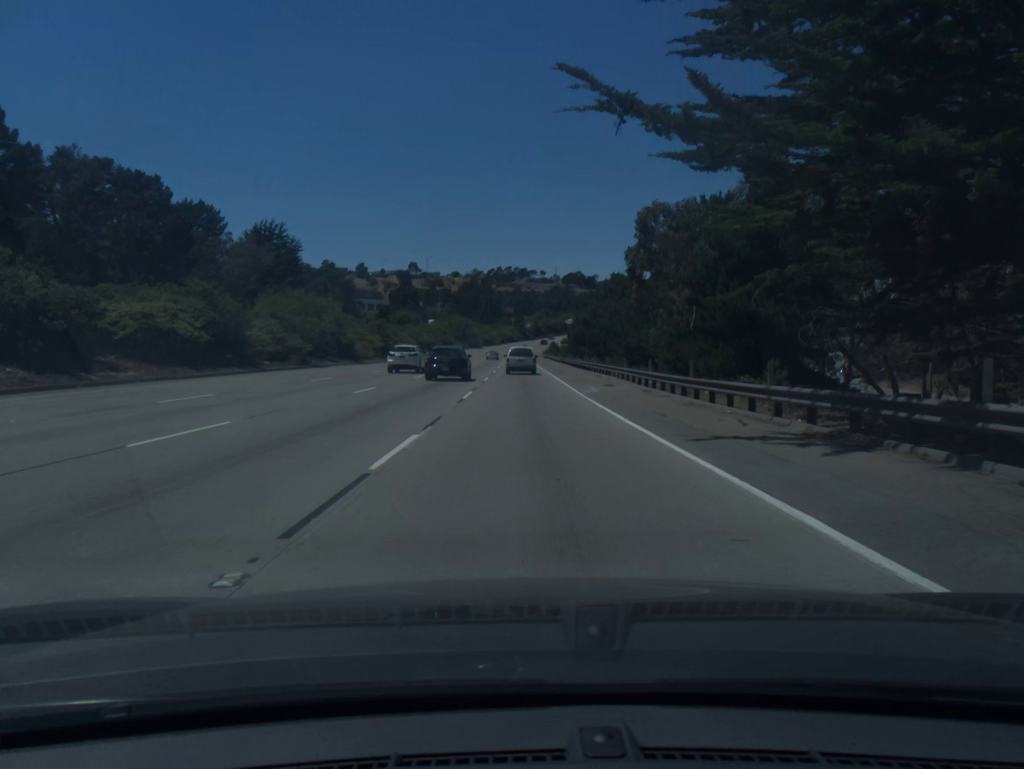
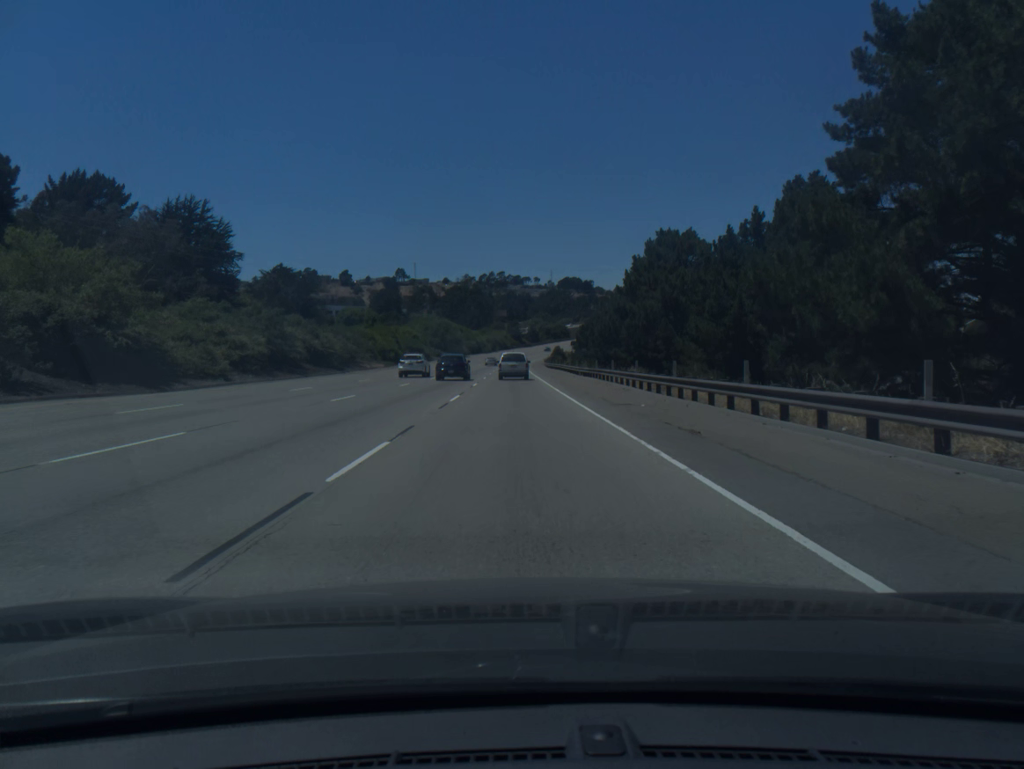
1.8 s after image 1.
(+0.1, +44.8) m; 0°
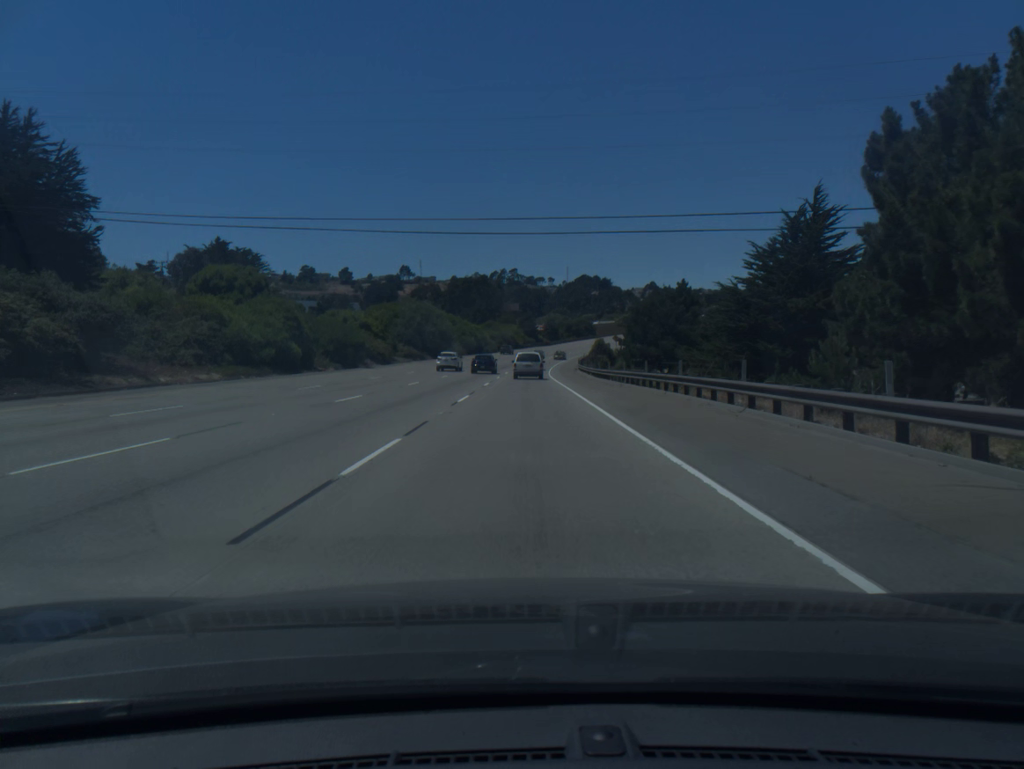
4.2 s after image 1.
(-0.5, +59.4) m; -1°
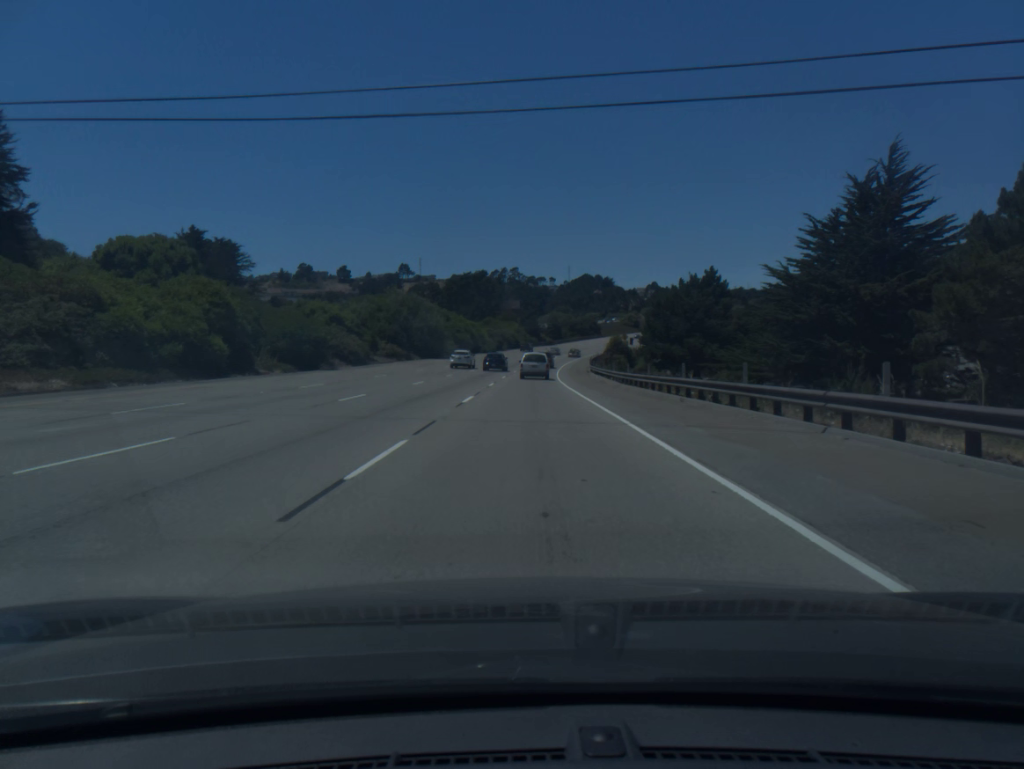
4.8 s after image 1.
(0.0, +14.8) m; 0°
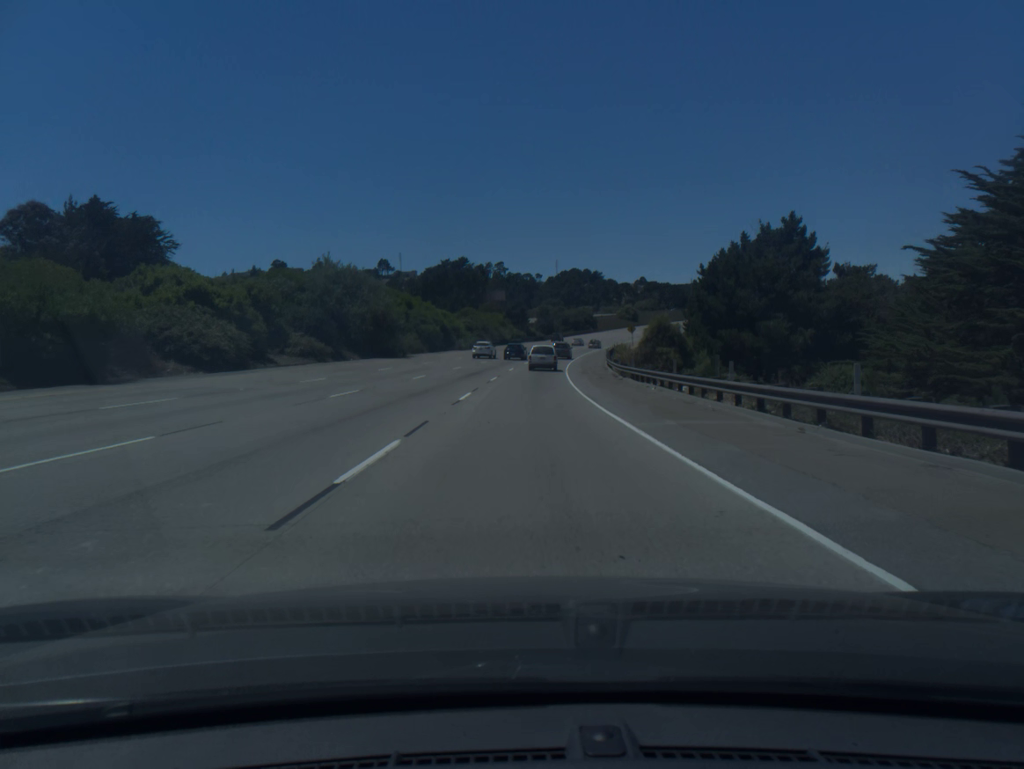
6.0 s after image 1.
(+0.2, +29.5) m; +1°
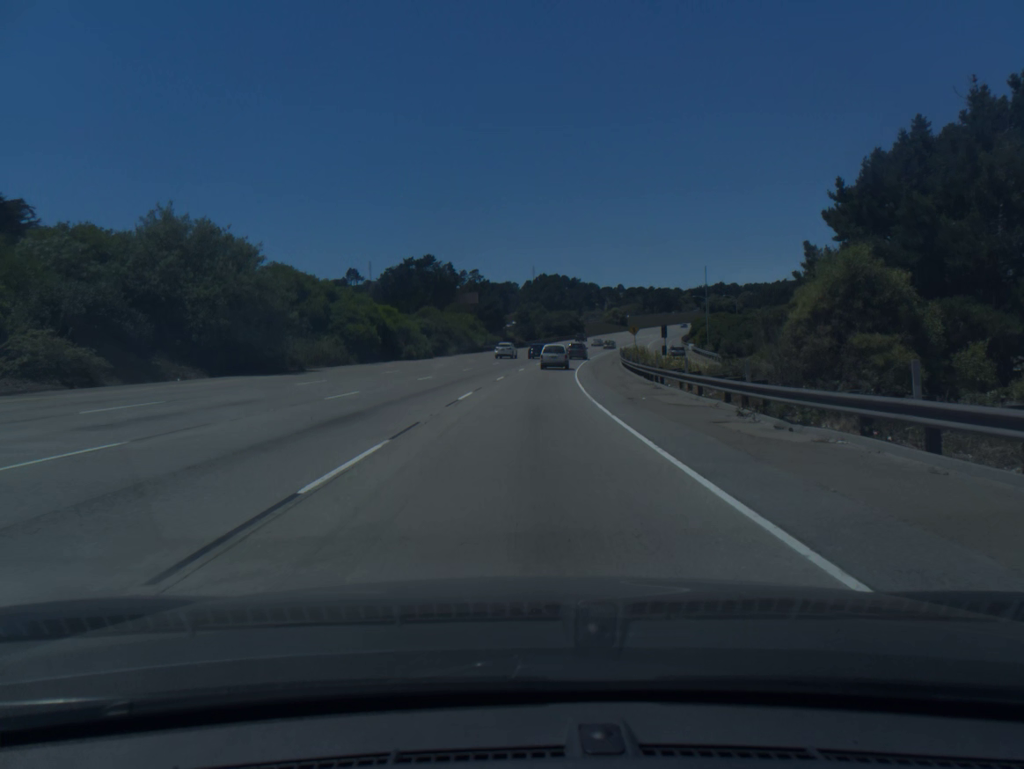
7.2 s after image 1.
(+0.4, +29.6) m; +2°
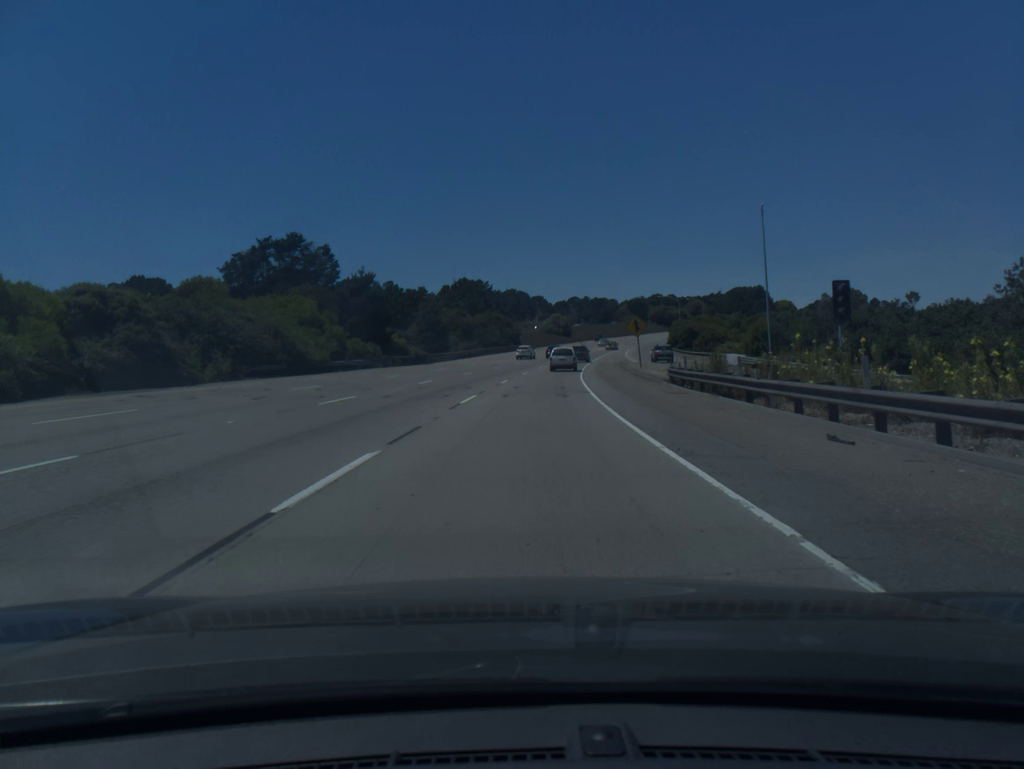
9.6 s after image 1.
(+2.6, +59.0) m; +5°
